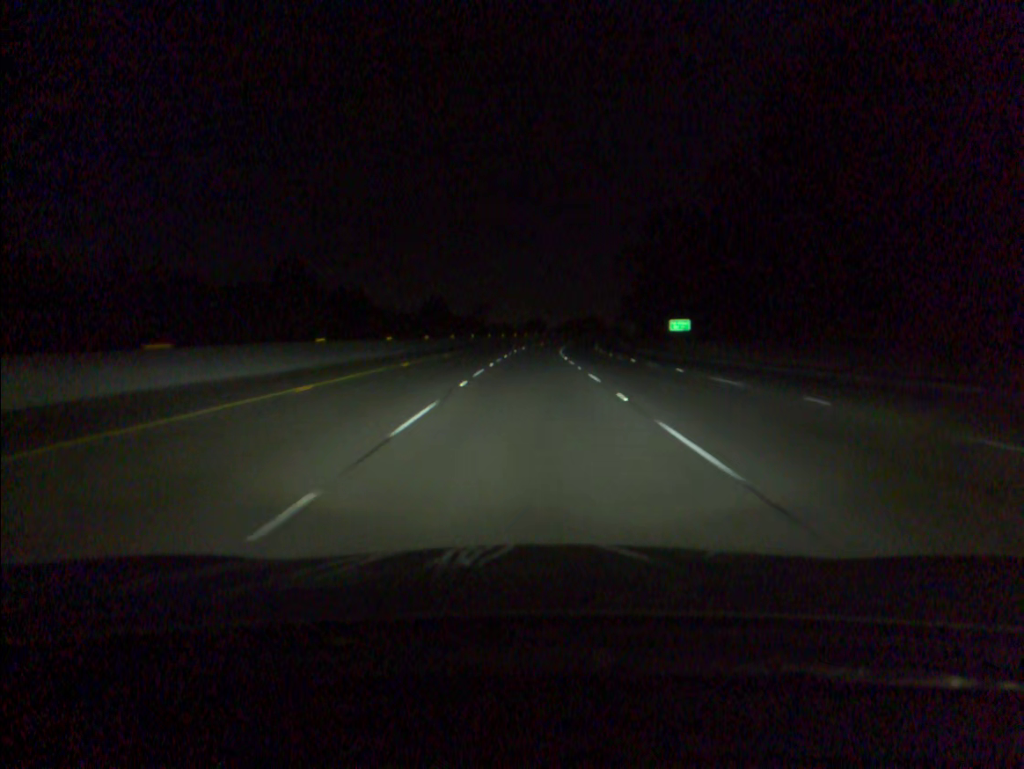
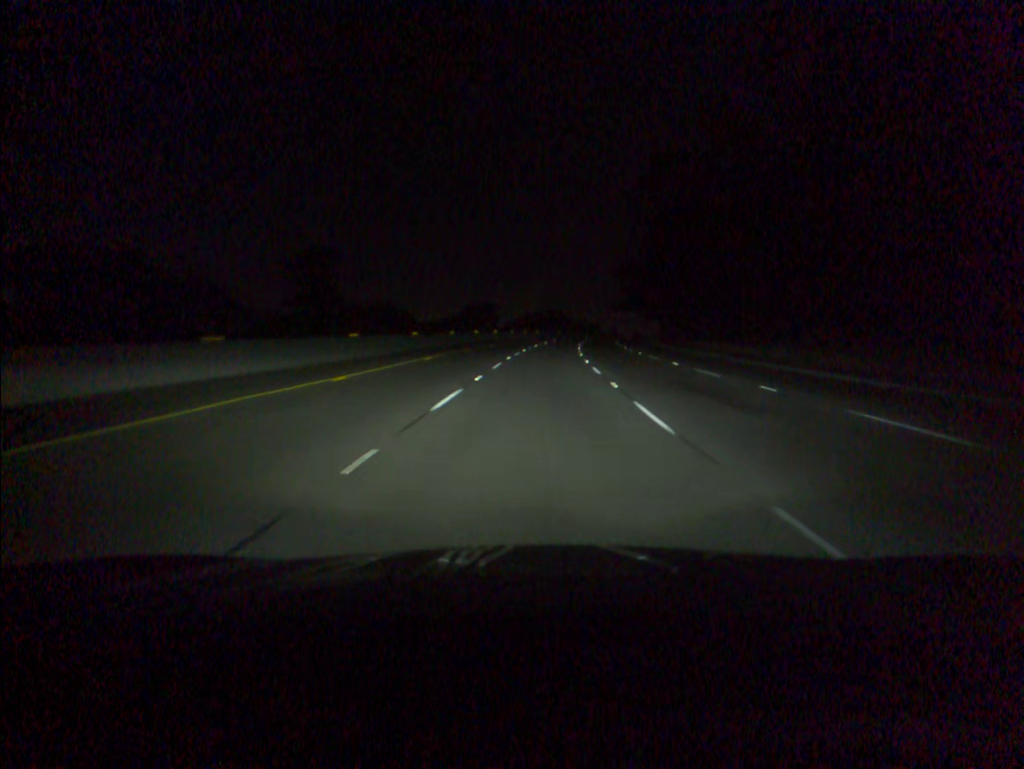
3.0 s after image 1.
(+1.5, +84.5) m; +3°
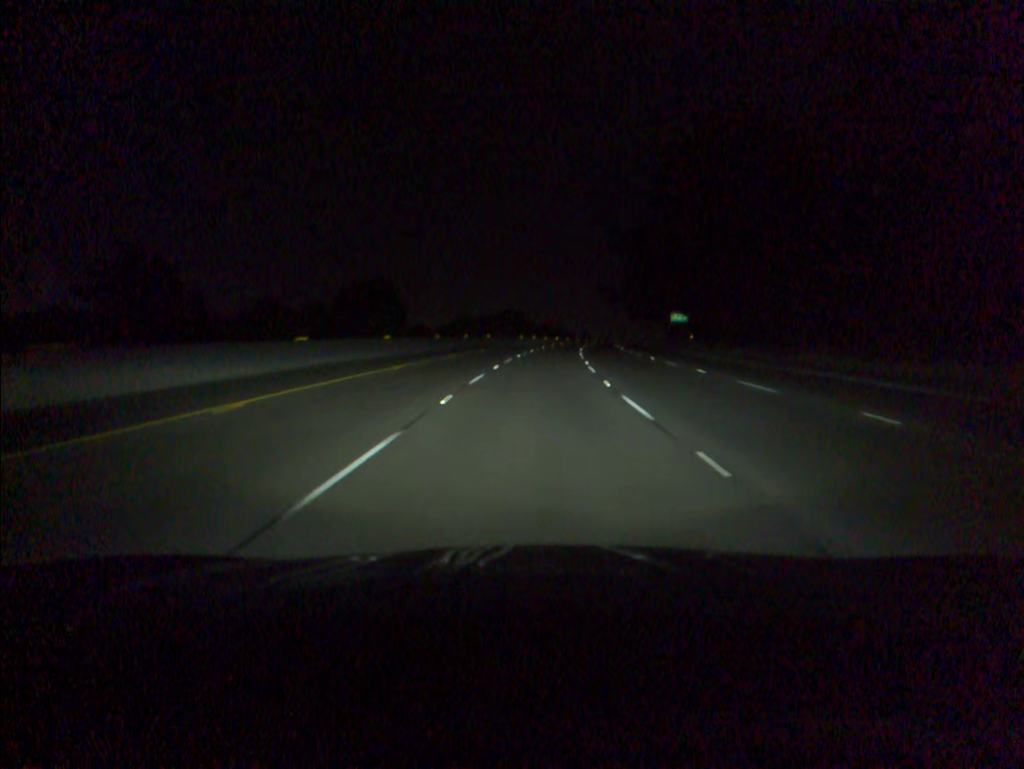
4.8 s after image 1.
(+1.4, +50.6) m; +3°
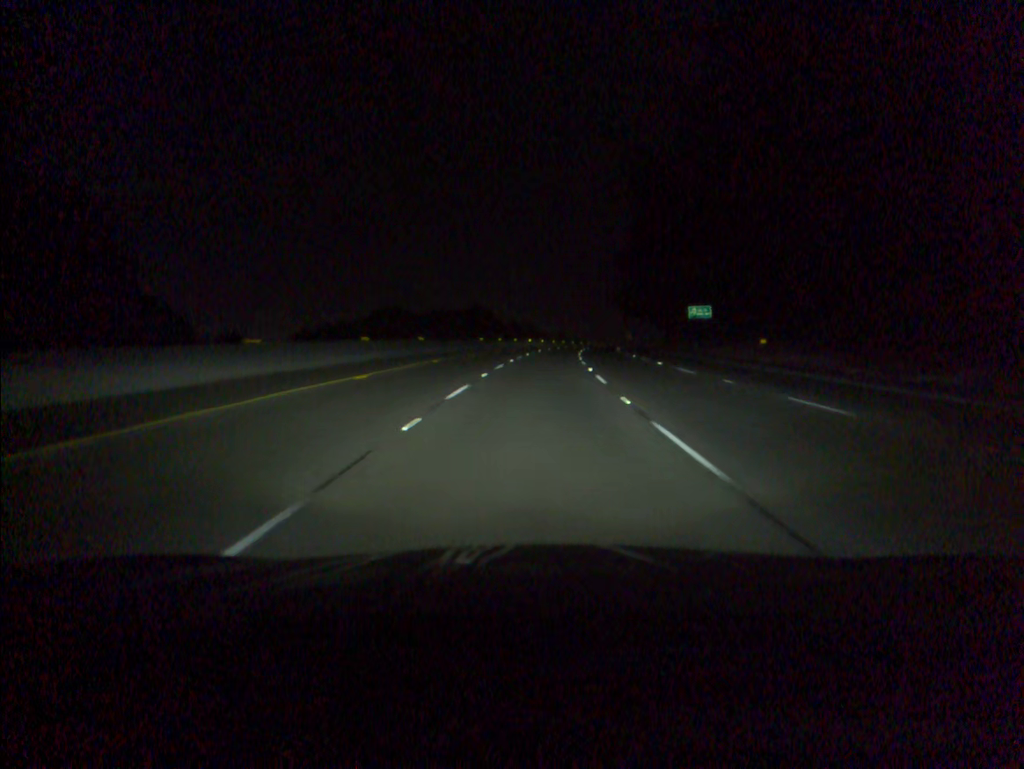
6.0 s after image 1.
(+0.6, +33.8) m; +2°
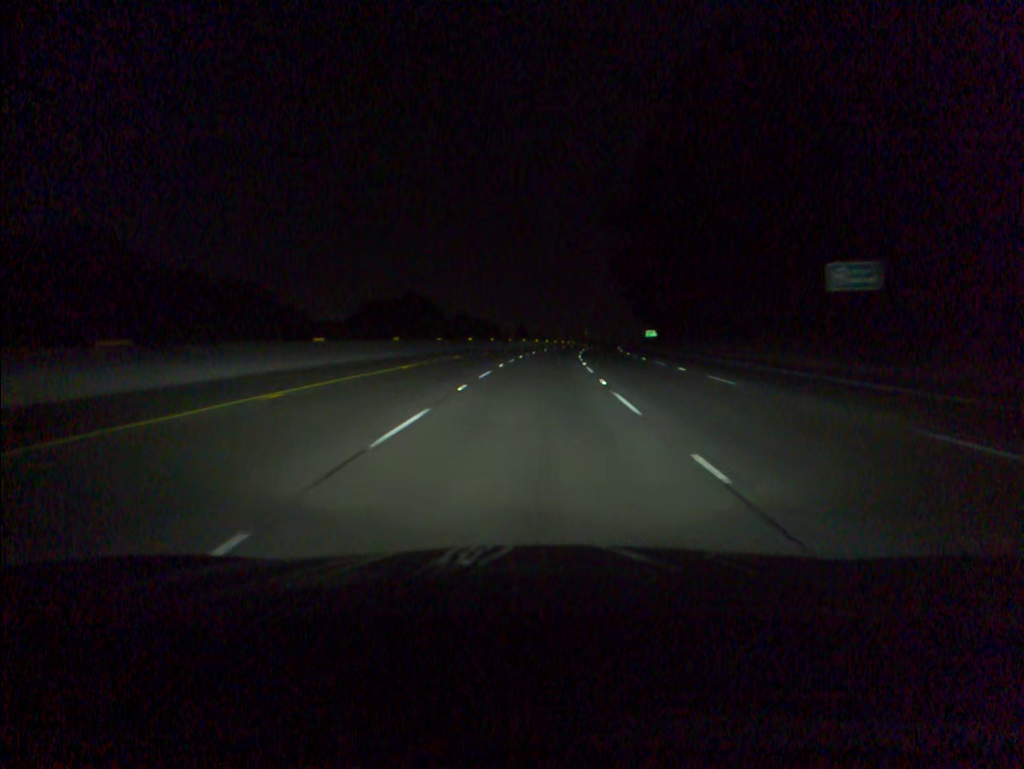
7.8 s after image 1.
(+1.4, +50.8) m; +3°
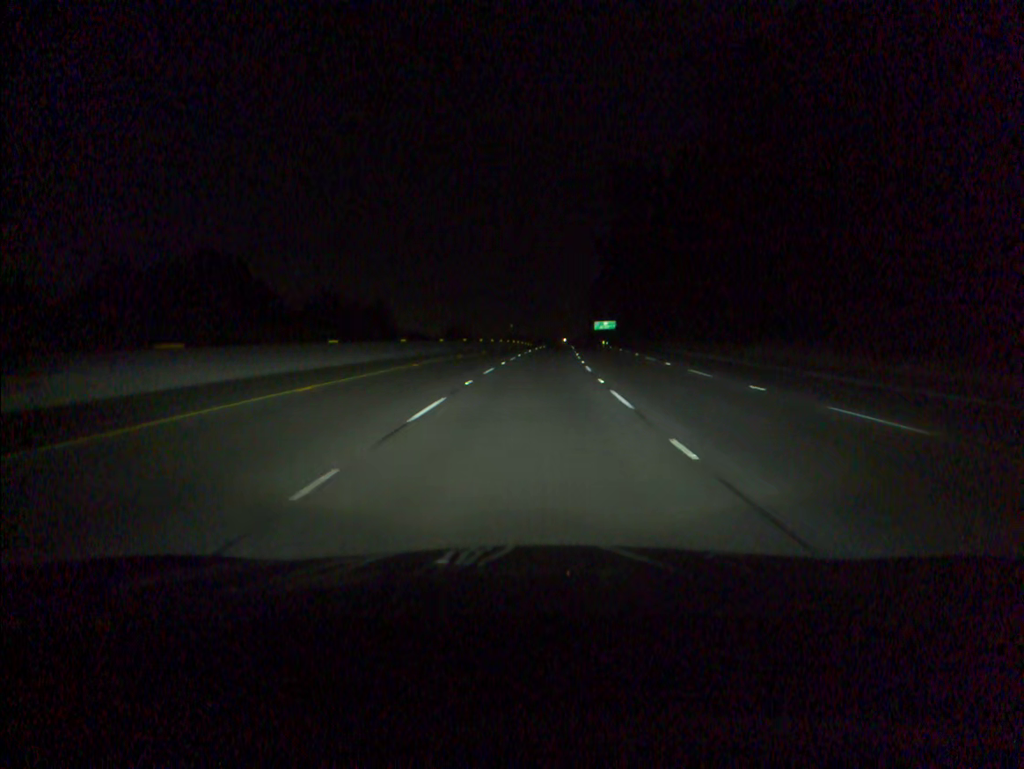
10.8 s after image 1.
(+4.0, +84.6) m; +6°
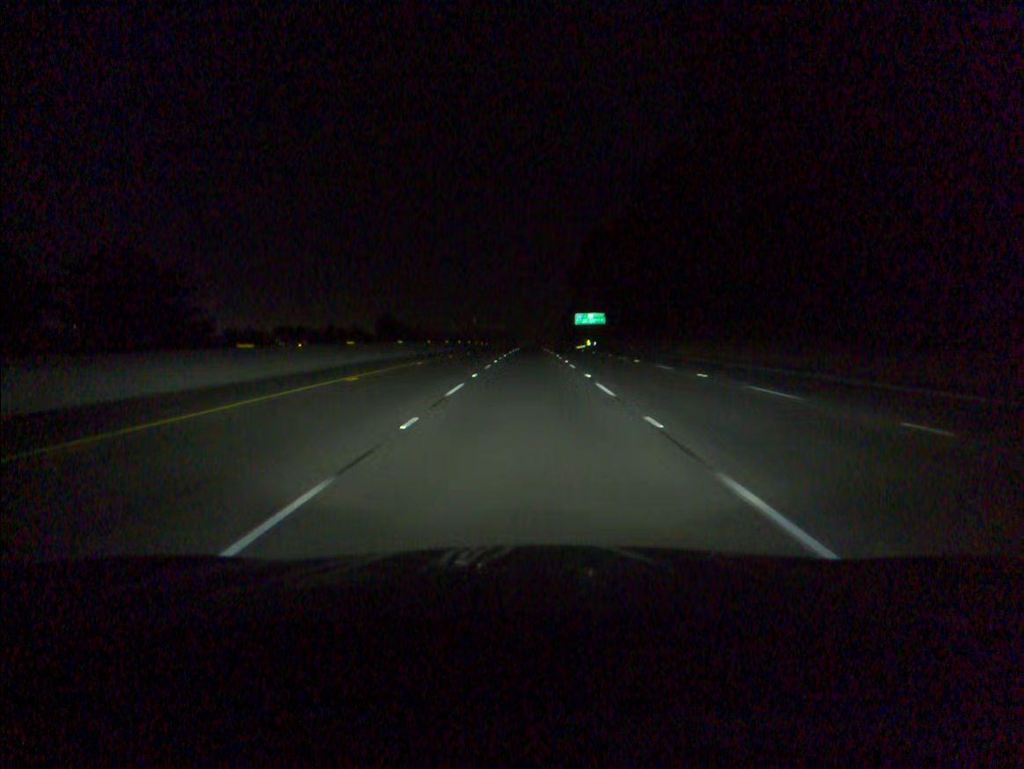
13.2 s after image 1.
(+1.9, +67.7) m; +2°
